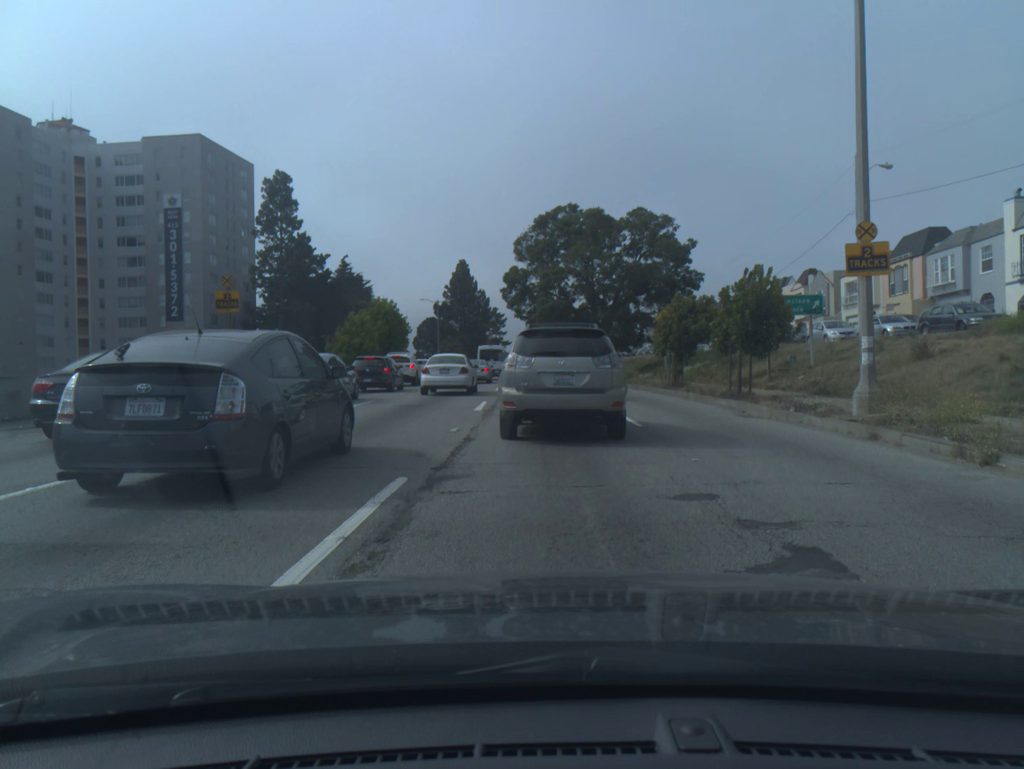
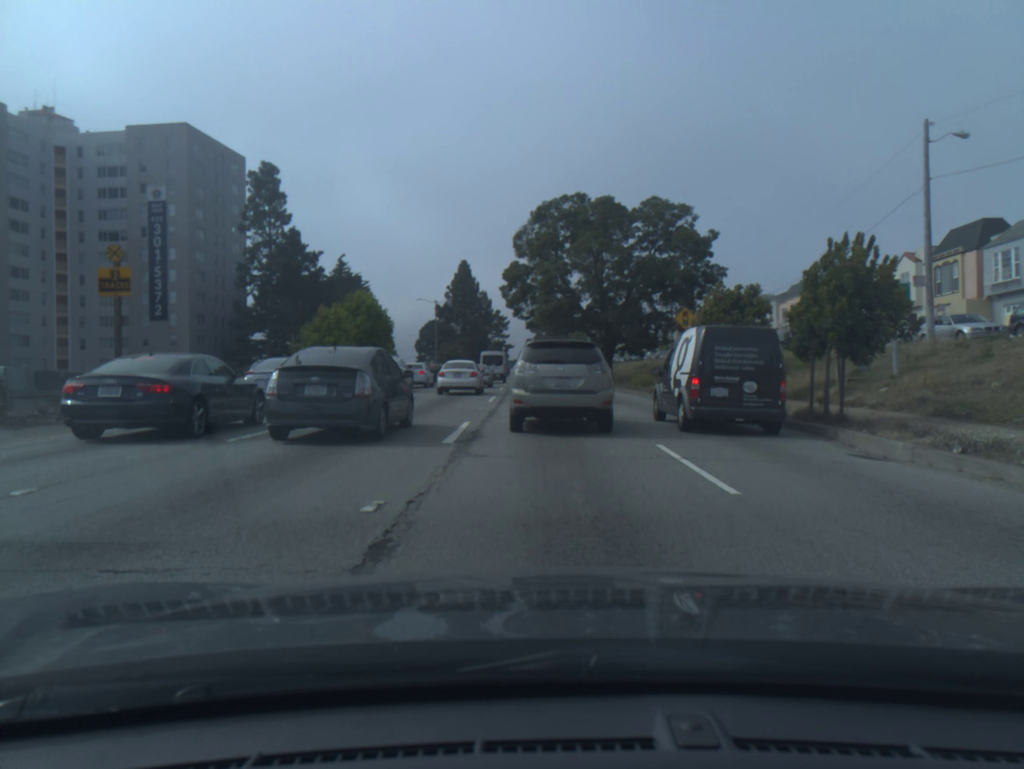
(0.0, +6.5) m; 0°
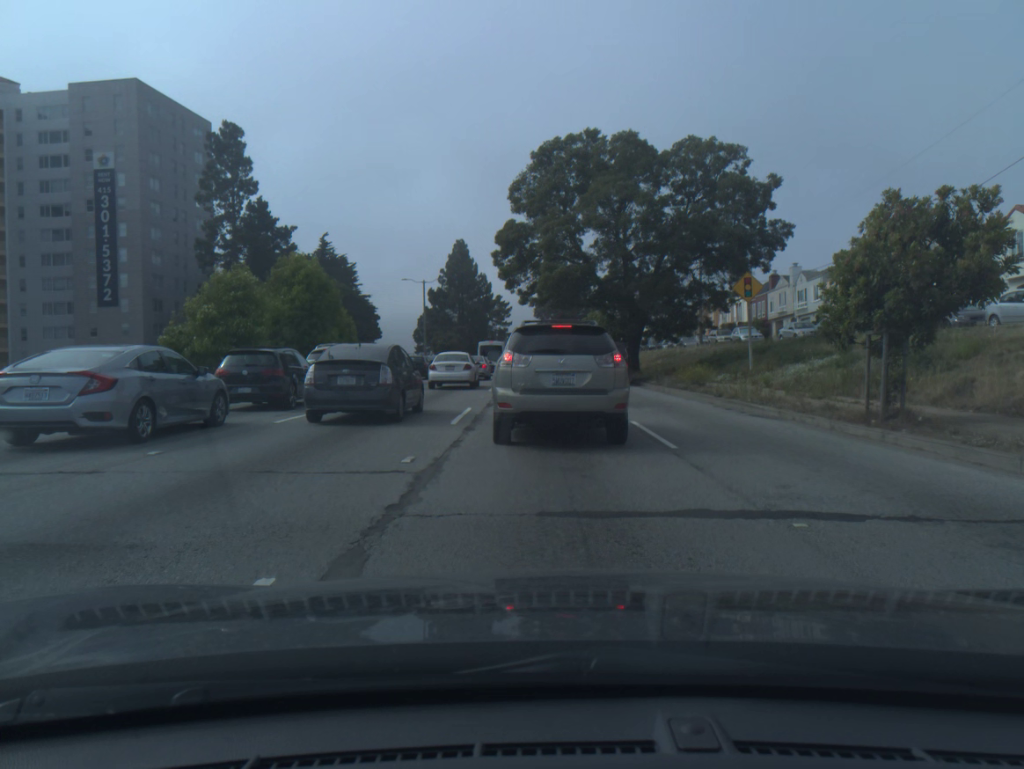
(0.0, +12.0) m; 0°
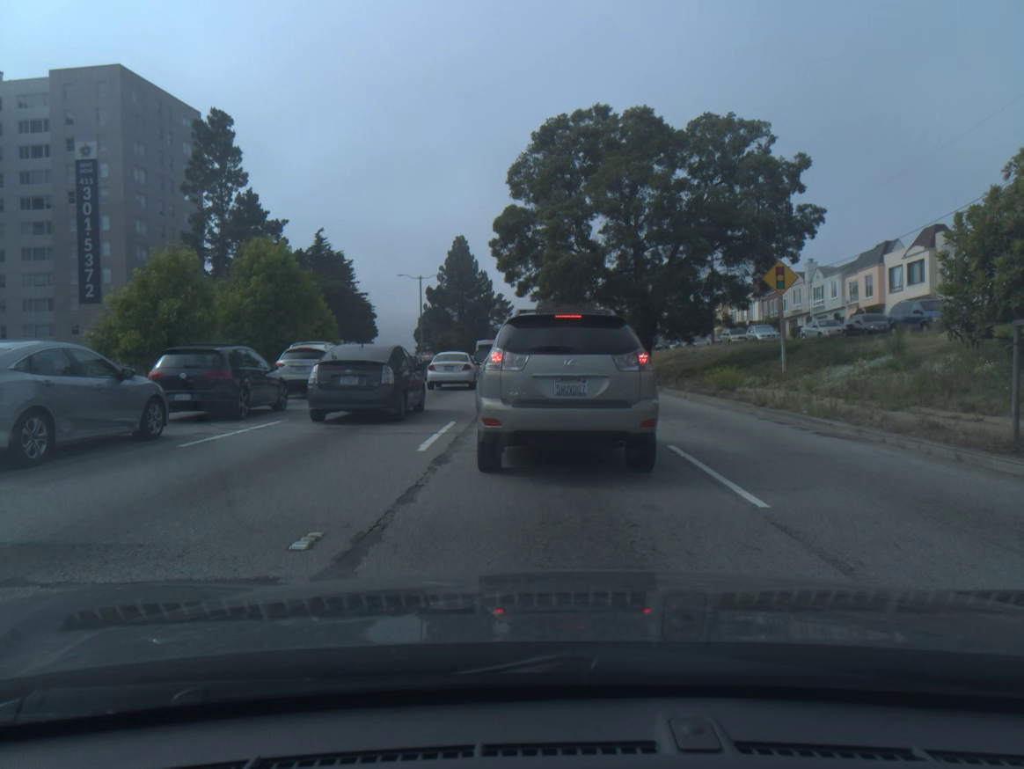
(0.0, +4.0) m; 0°
